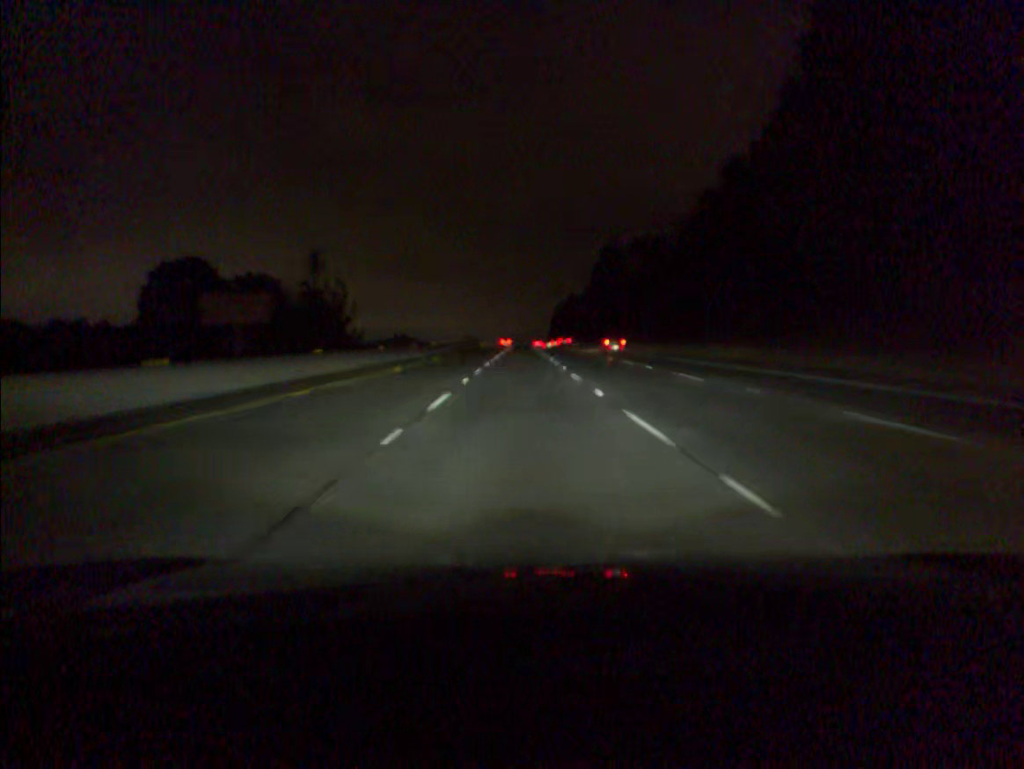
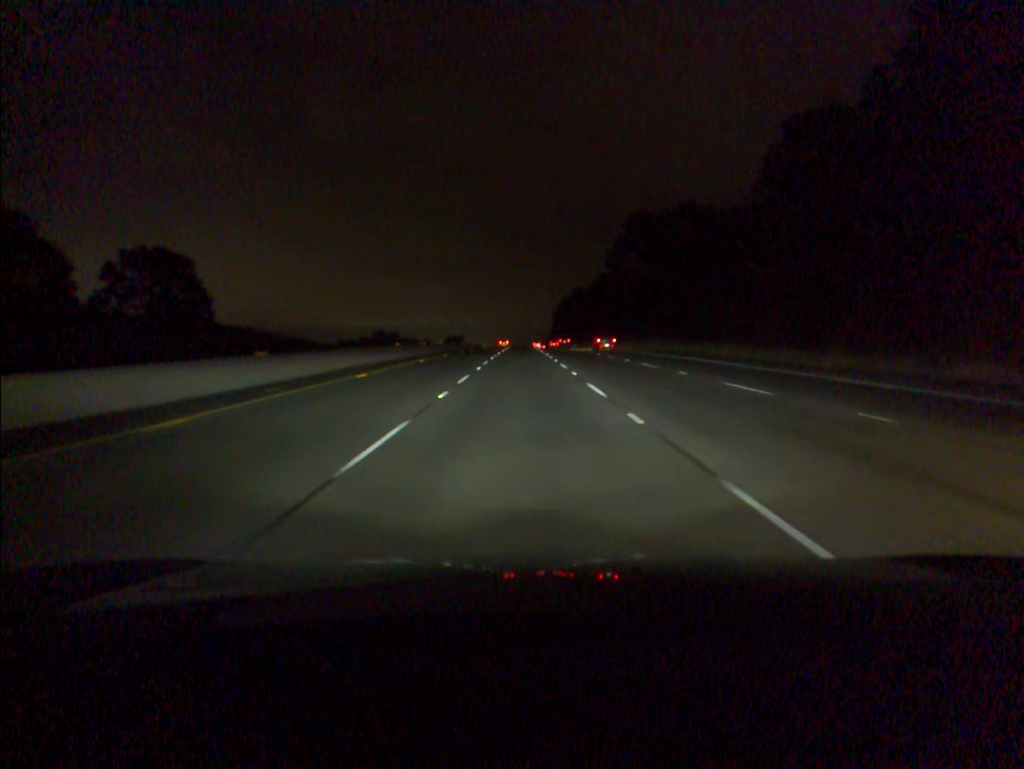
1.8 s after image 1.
(0.0, +50.8) m; 0°
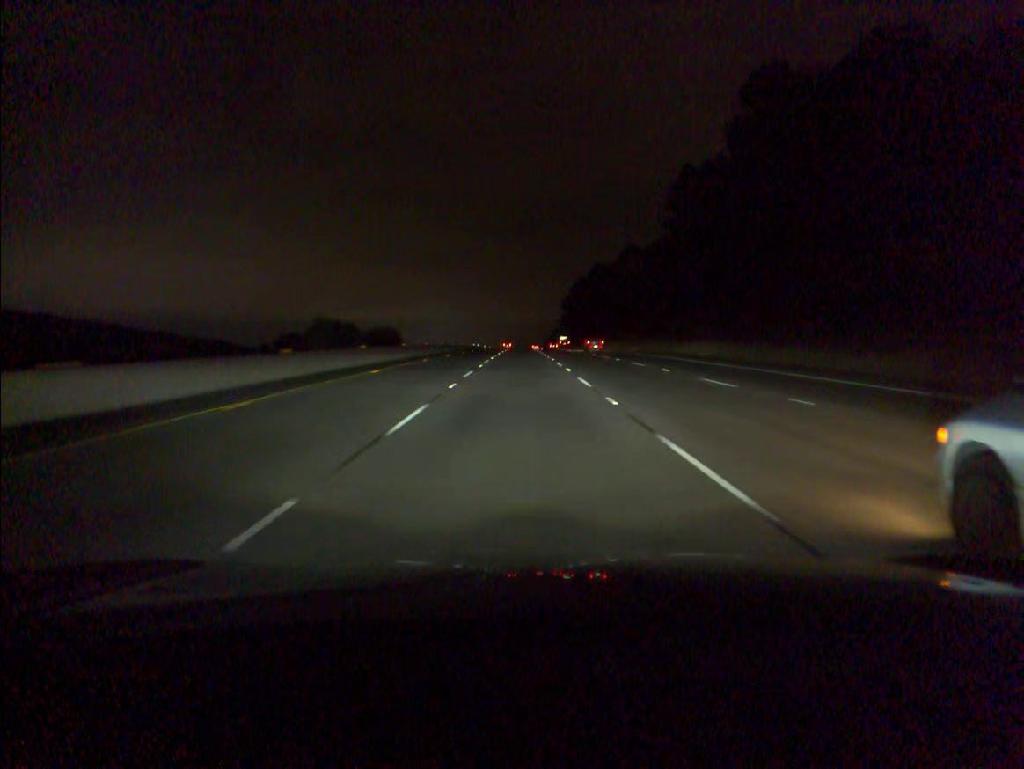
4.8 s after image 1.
(0.0, +84.6) m; 0°
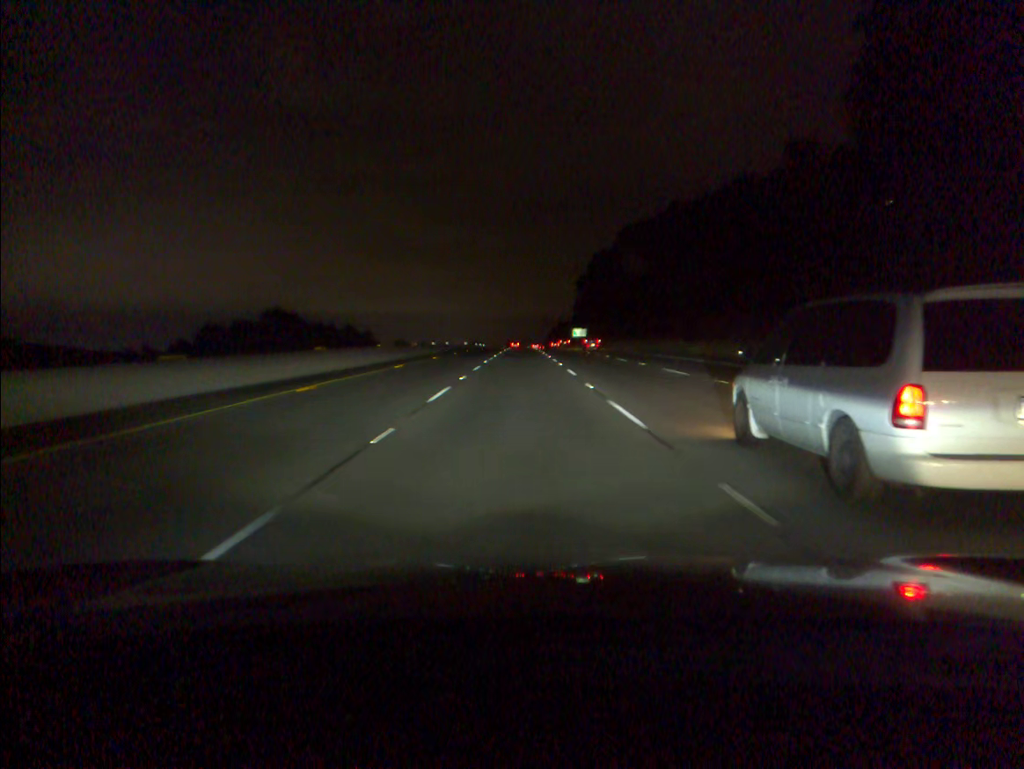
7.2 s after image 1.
(-0.1, +67.7) m; 0°
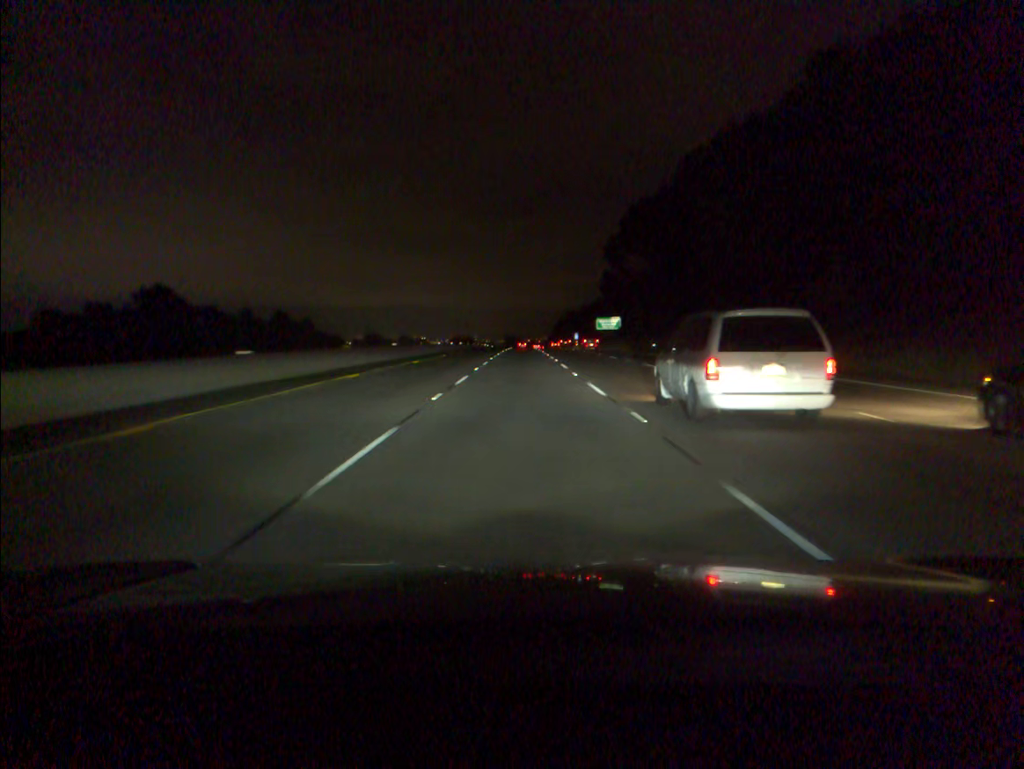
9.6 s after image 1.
(0.0, +67.6) m; 0°
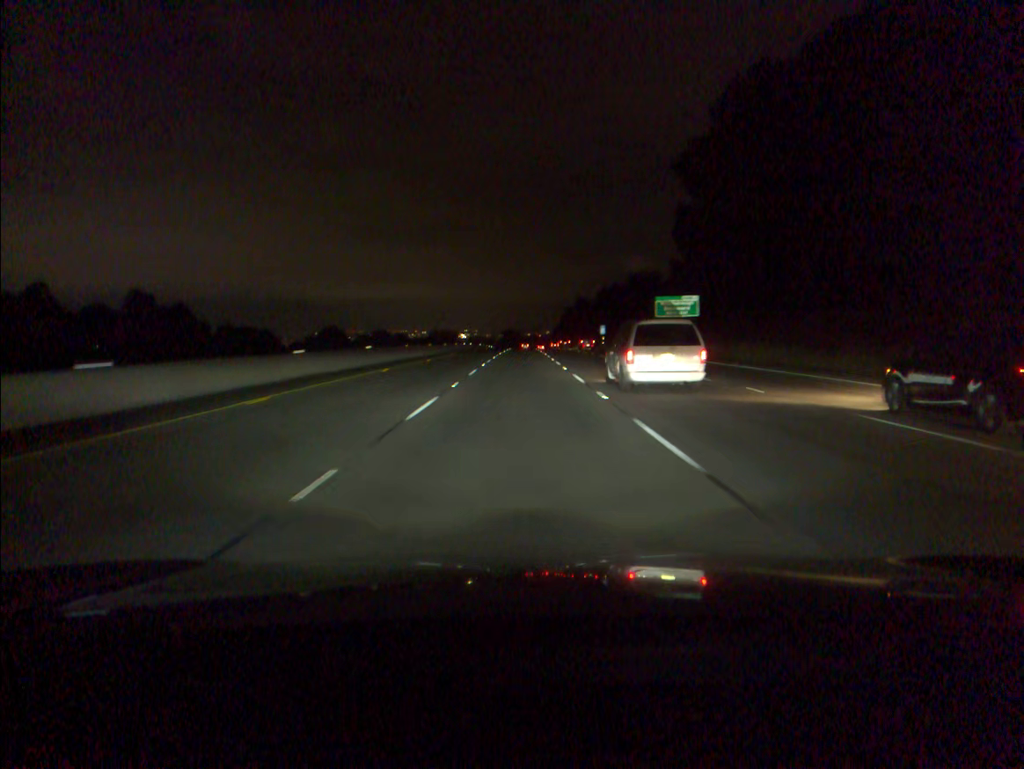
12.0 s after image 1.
(+0.1, +67.6) m; 0°
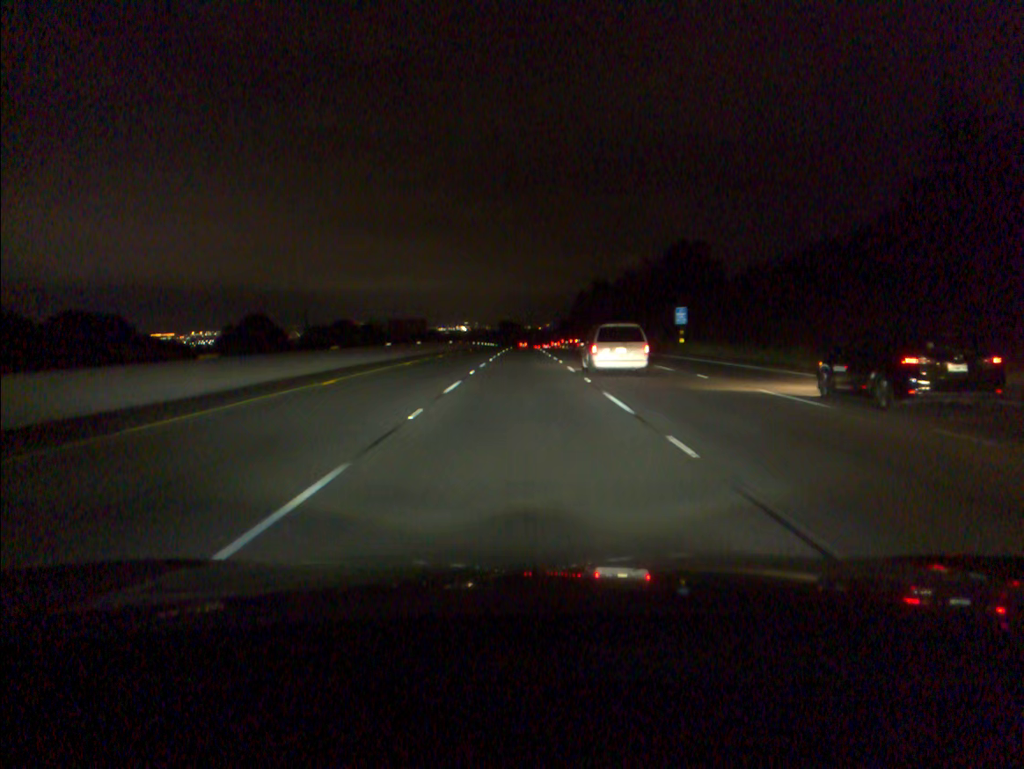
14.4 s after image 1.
(-0.1, +67.7) m; 0°
